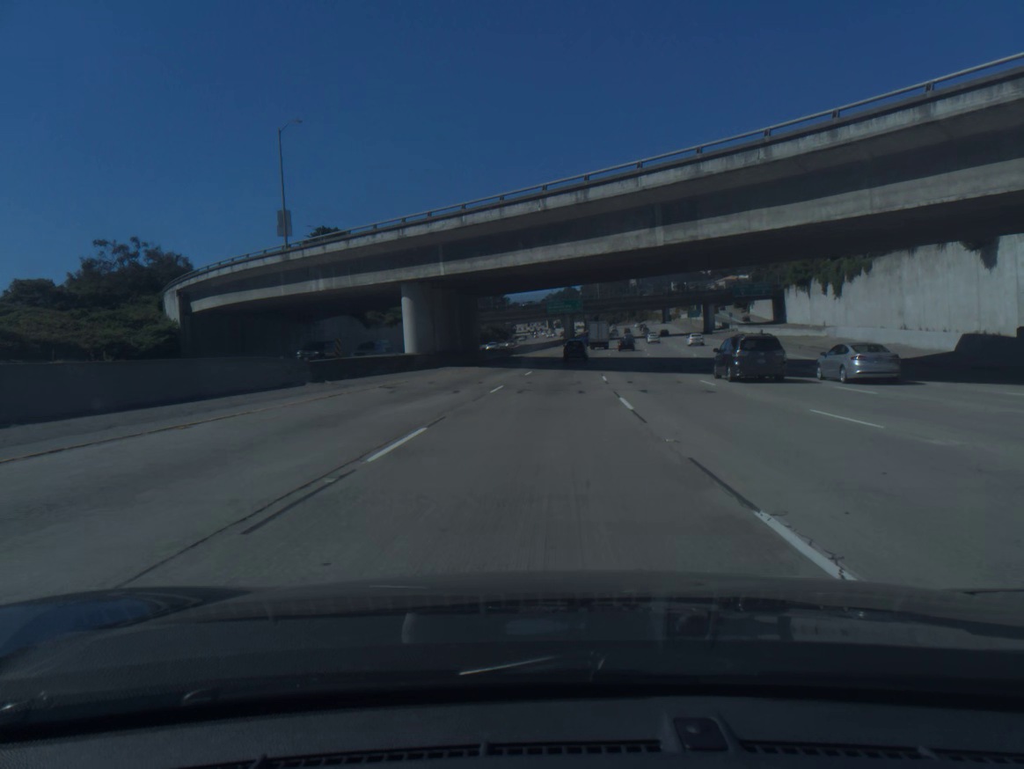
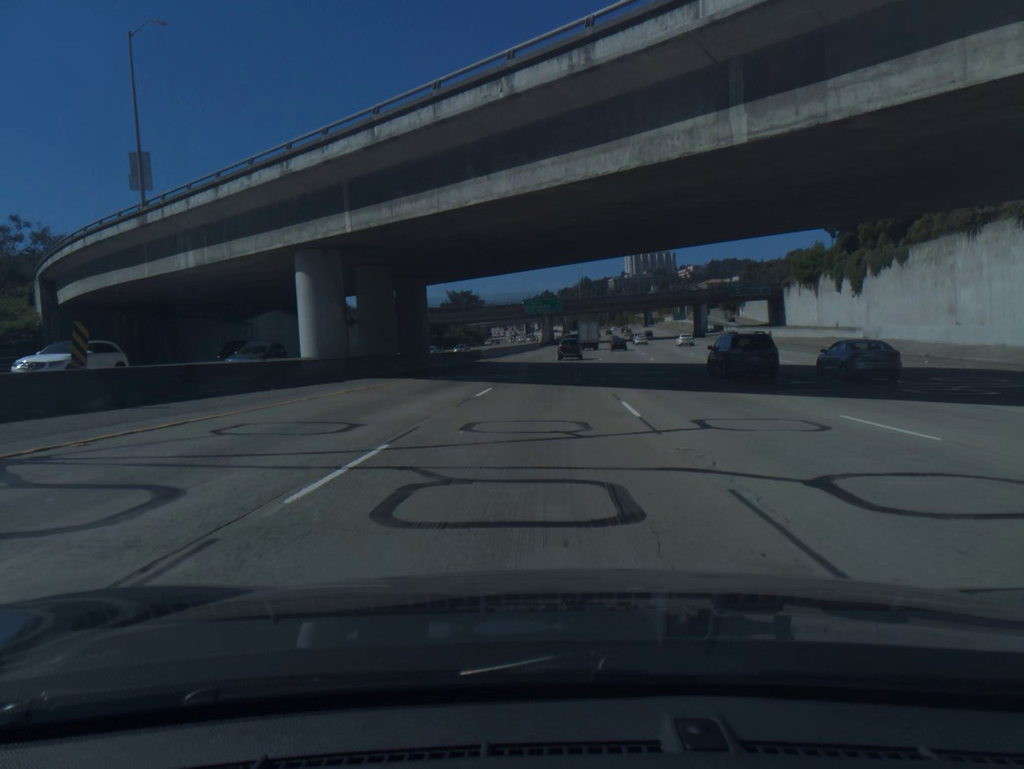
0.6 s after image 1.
(+0.2, +17.0) m; +2°
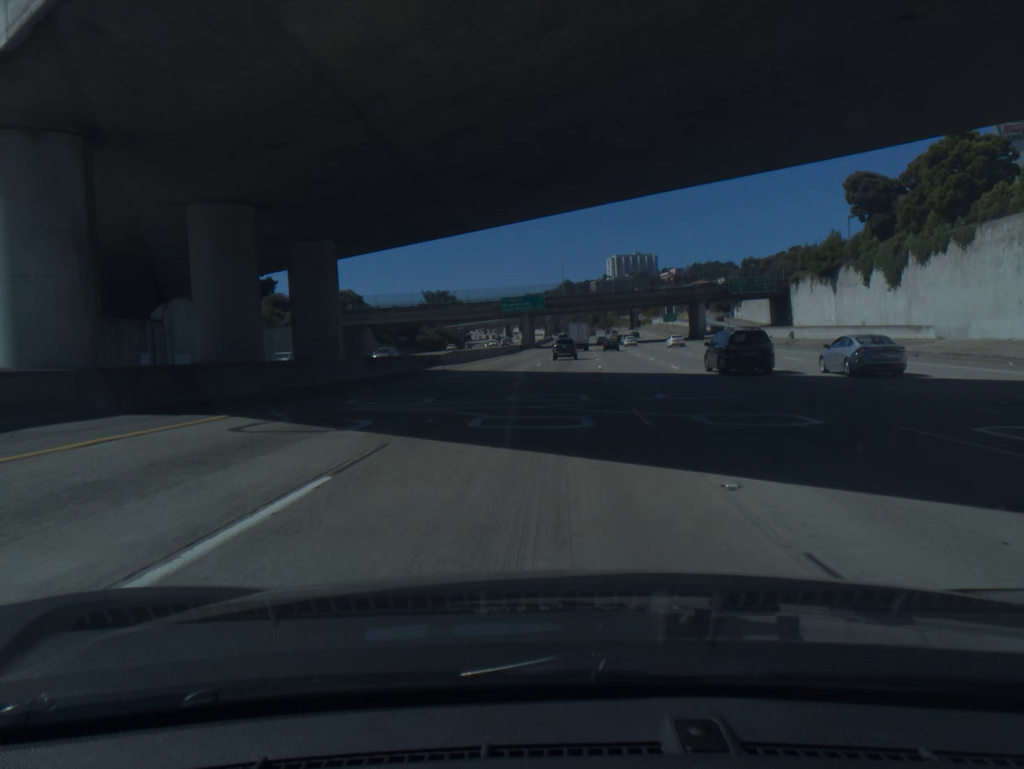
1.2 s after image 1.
(+0.2, +16.9) m; +1°
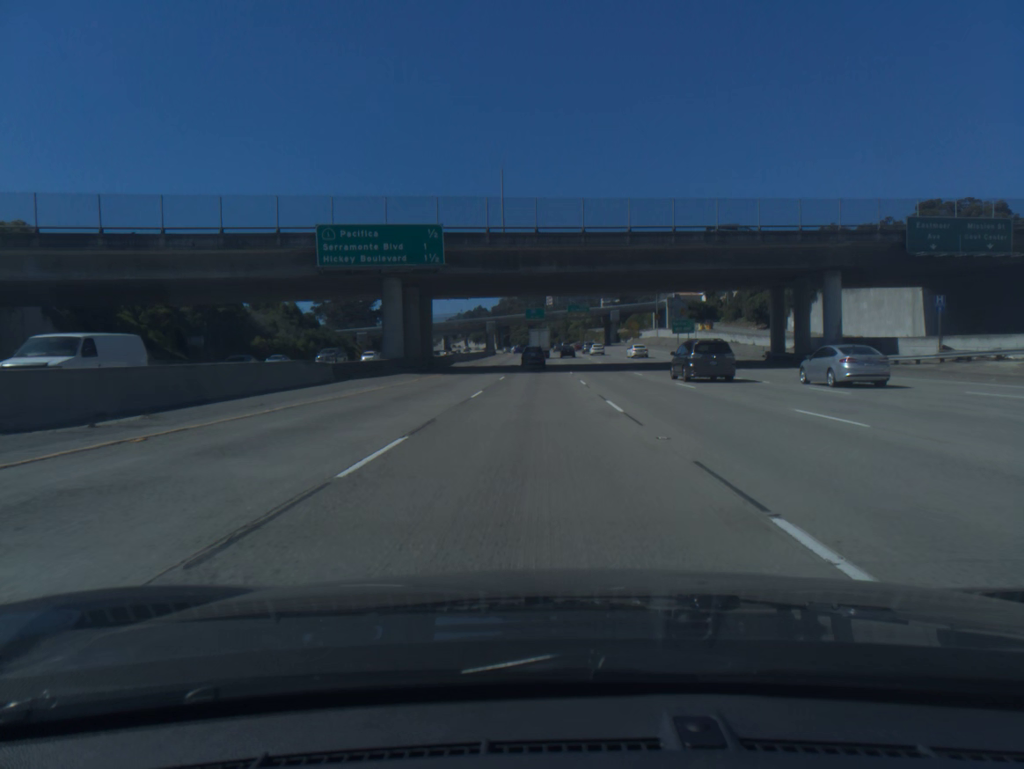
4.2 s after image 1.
(+3.5, +83.1) m; +4°
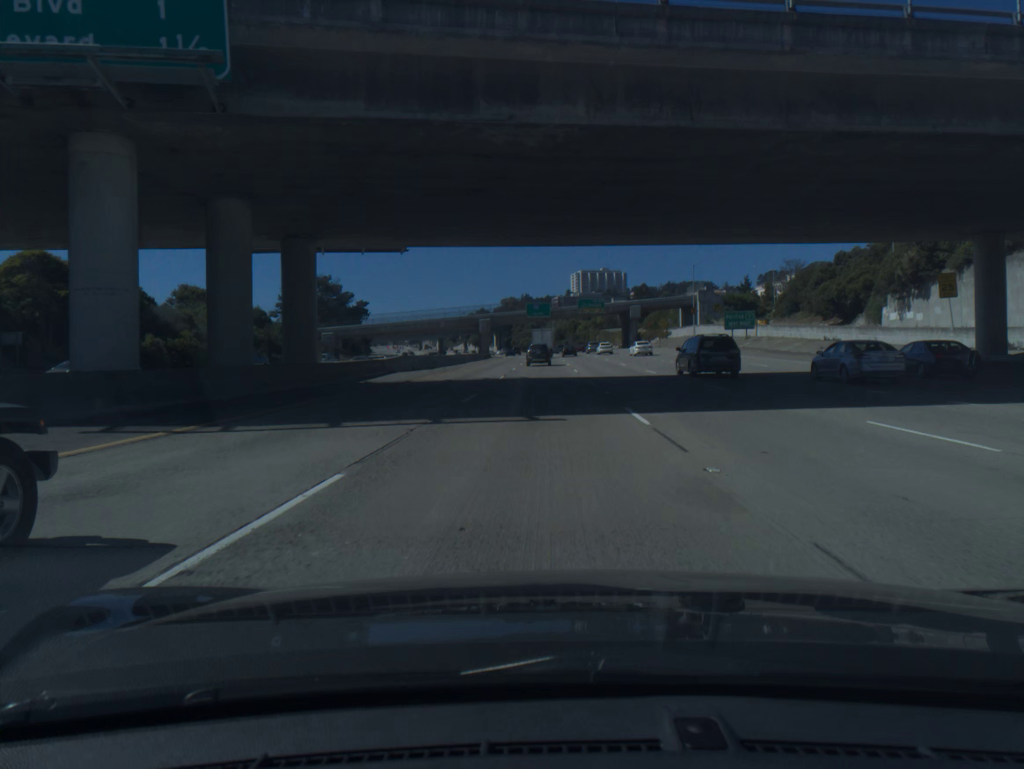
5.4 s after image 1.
(-0.1, +32.7) m; 0°
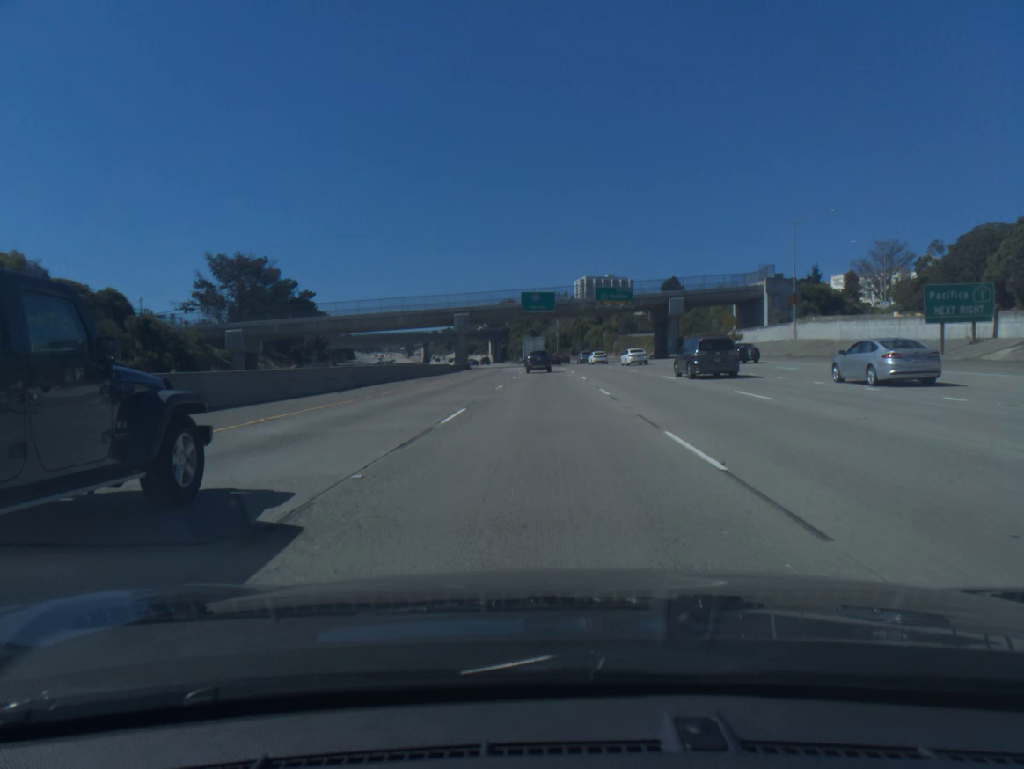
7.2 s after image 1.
(-0.2, +48.5) m; 0°
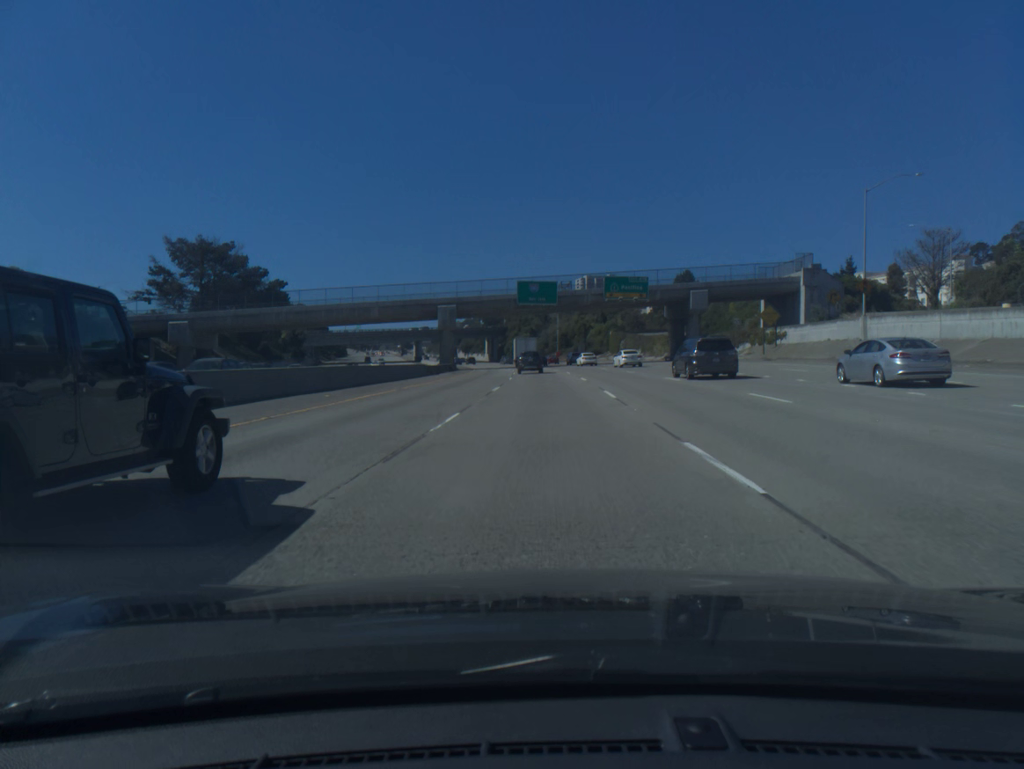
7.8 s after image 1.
(0.0, +16.1) m; 0°
